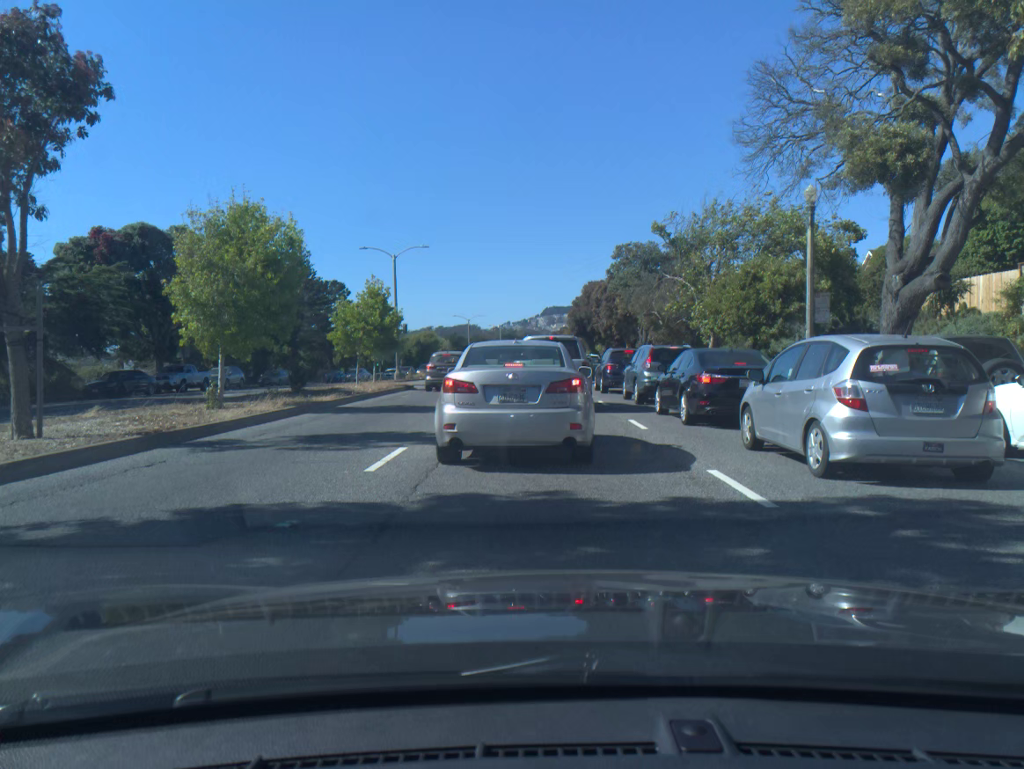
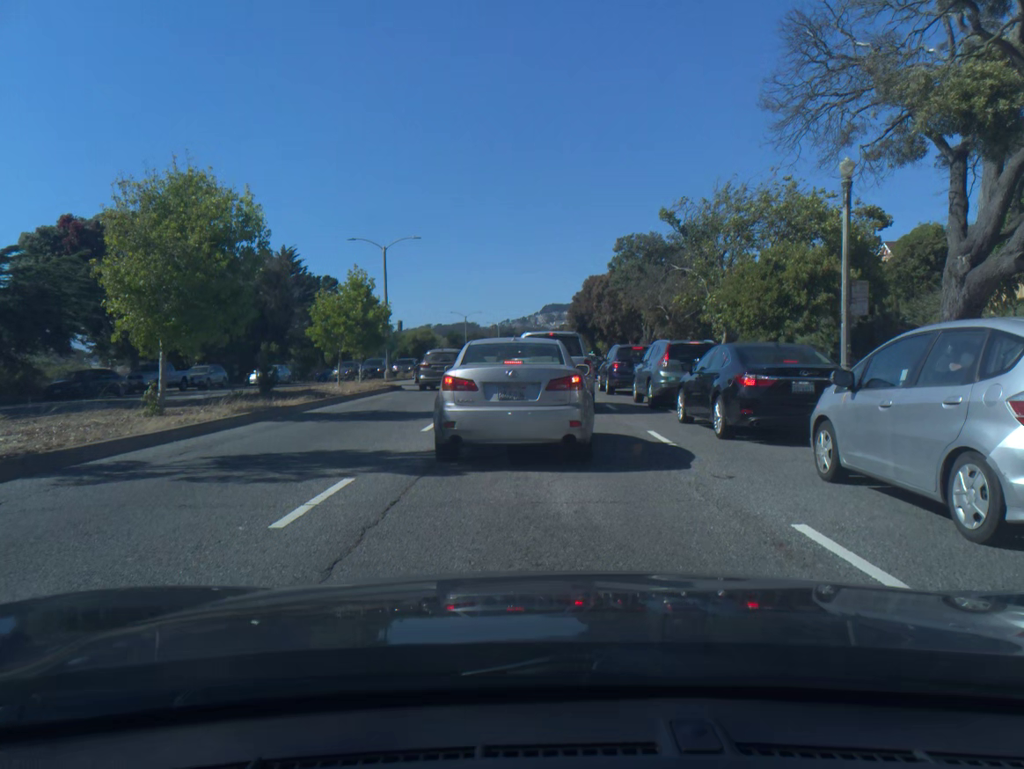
(0.0, +3.0) m; +1°
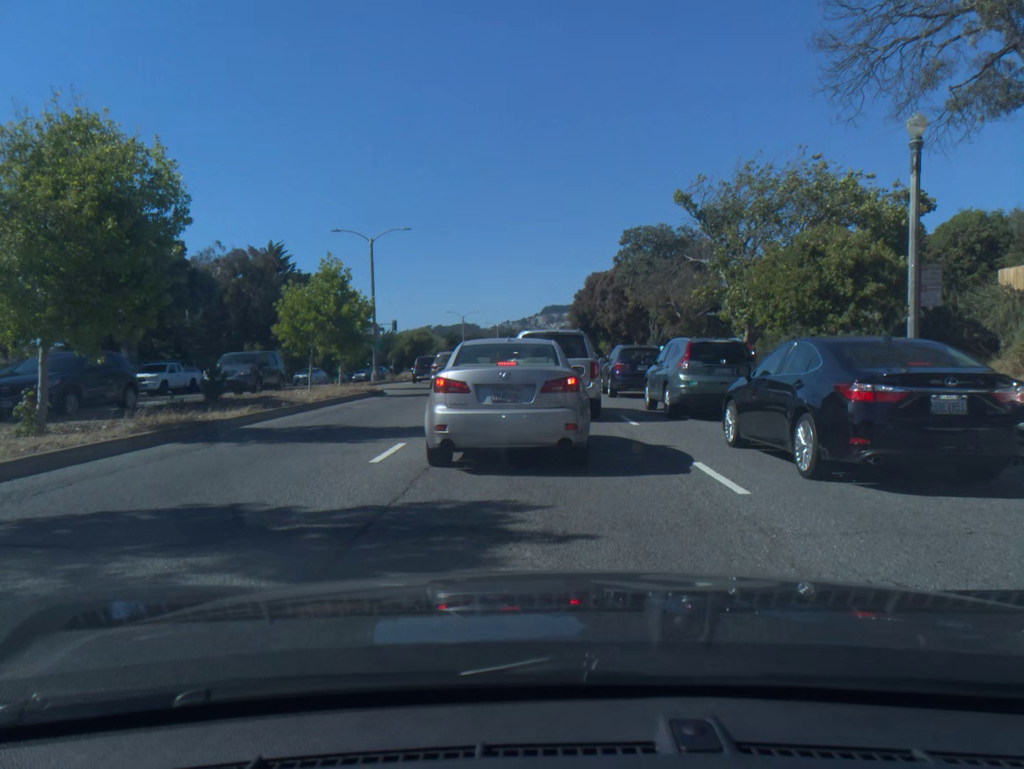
(0.0, +3.8) m; -1°
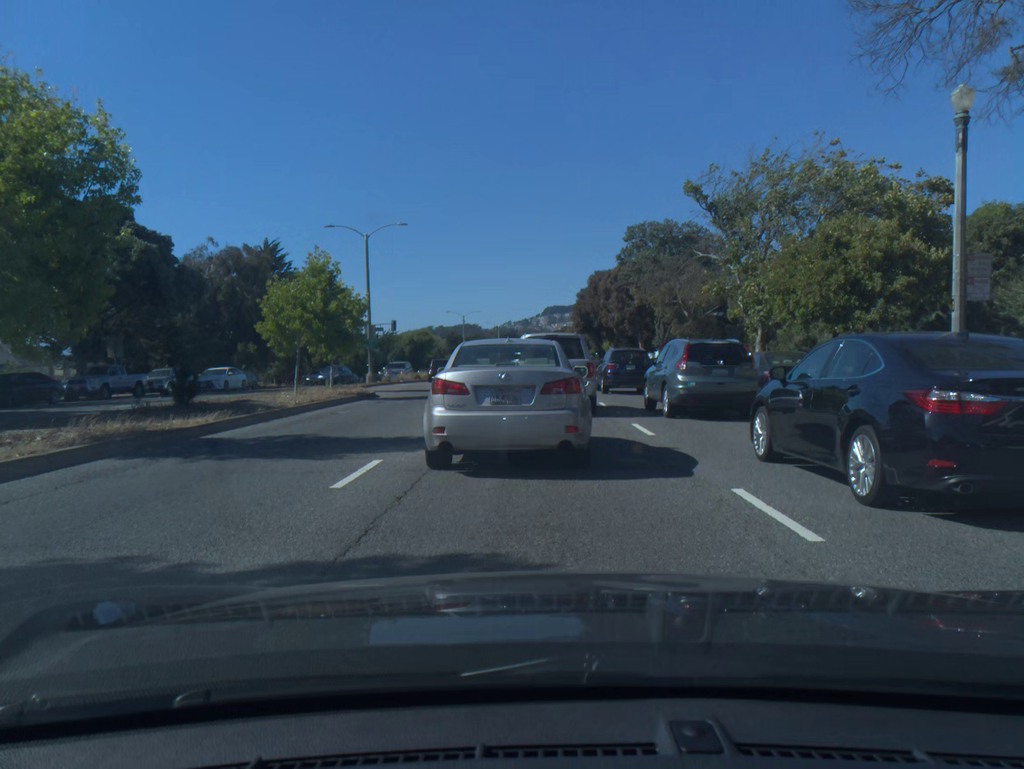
(0.0, +1.8) m; 0°
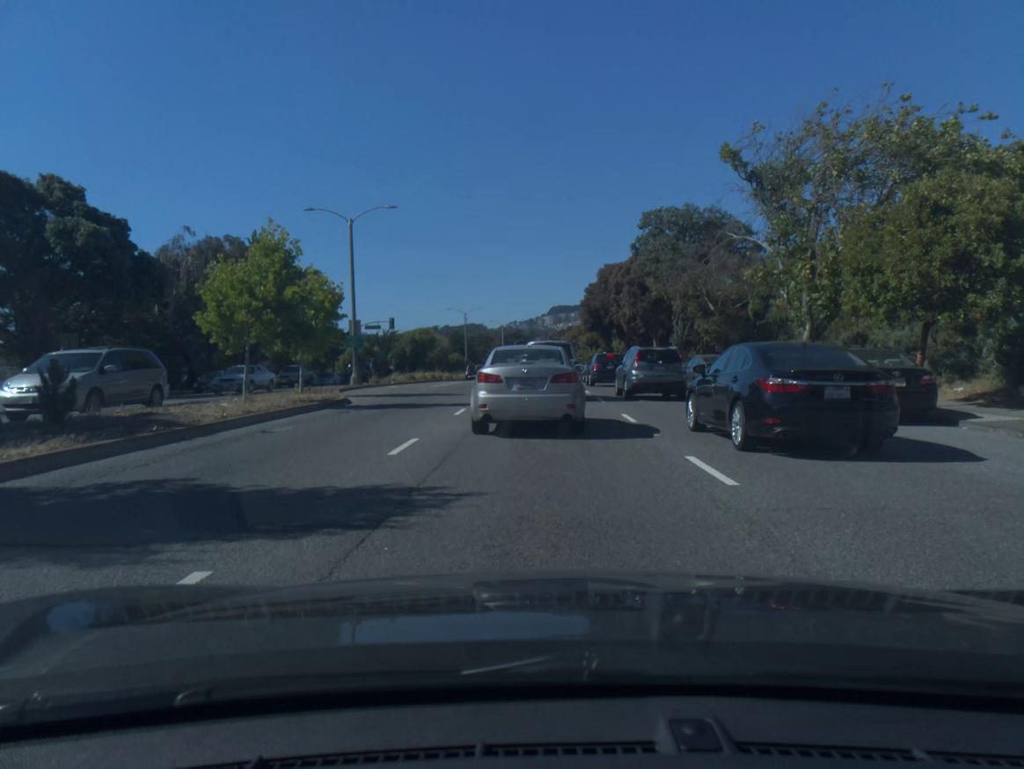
(0.0, +4.8) m; 0°
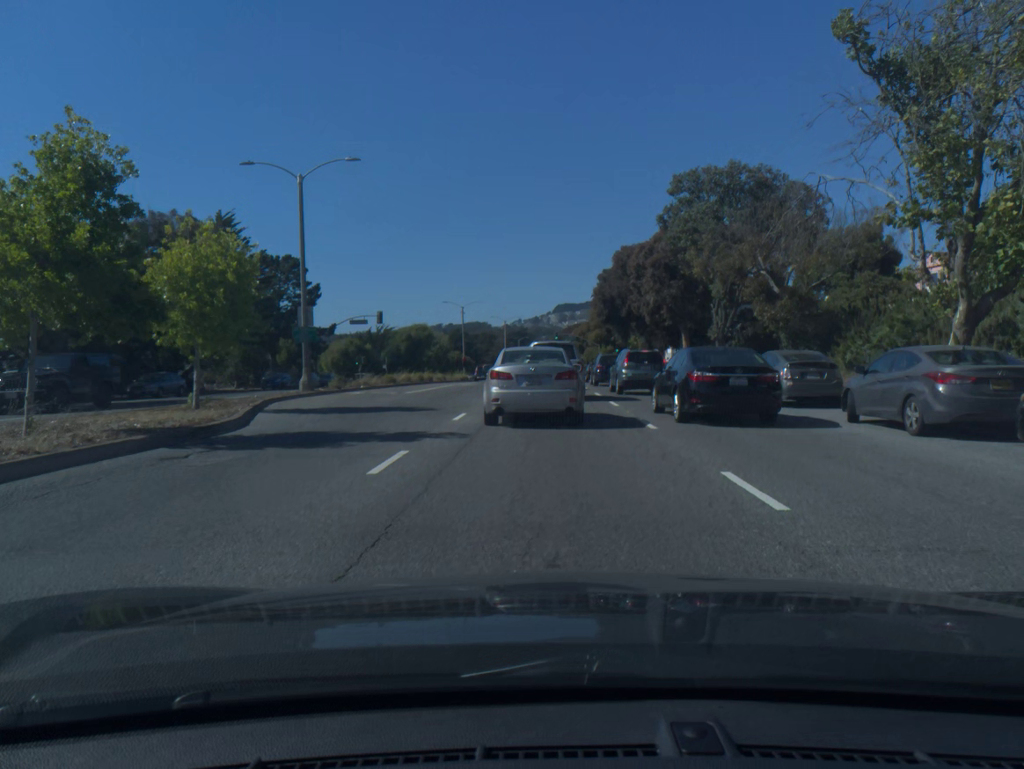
(0.0, +8.6) m; 0°
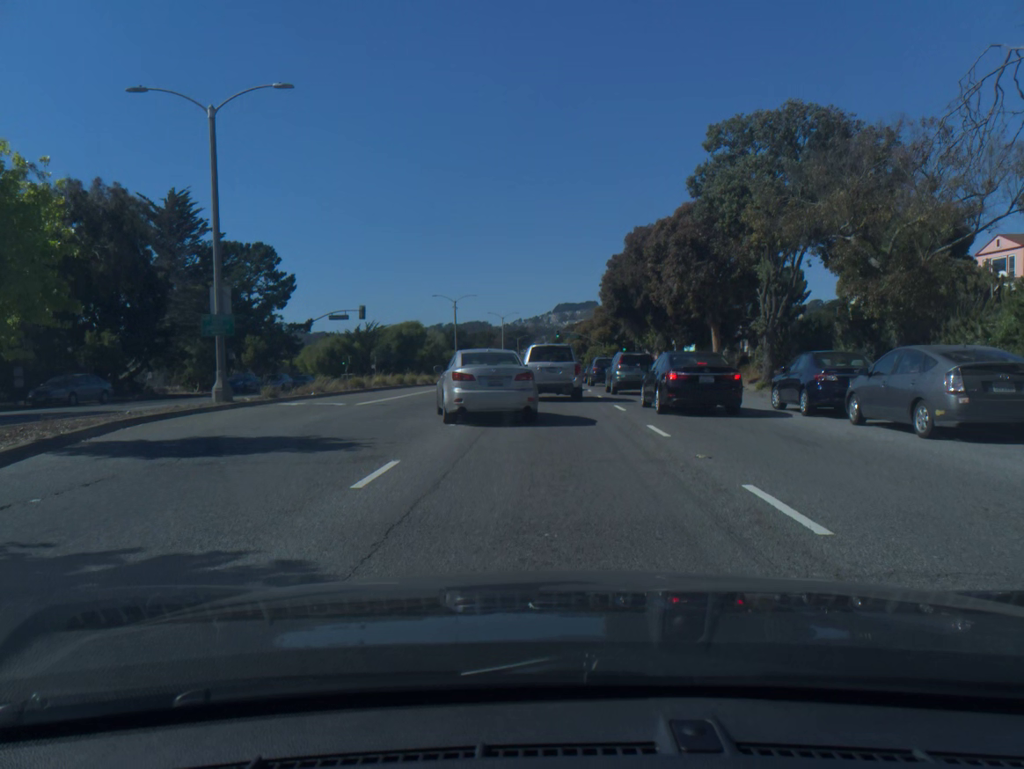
(0.0, +8.1) m; -1°
